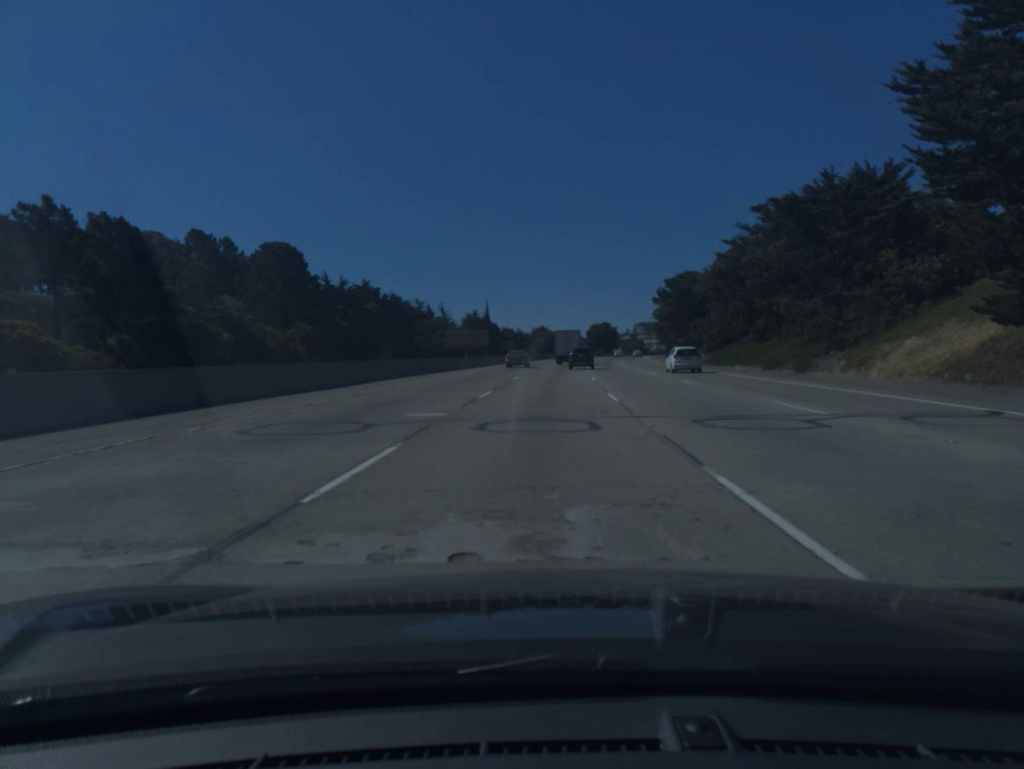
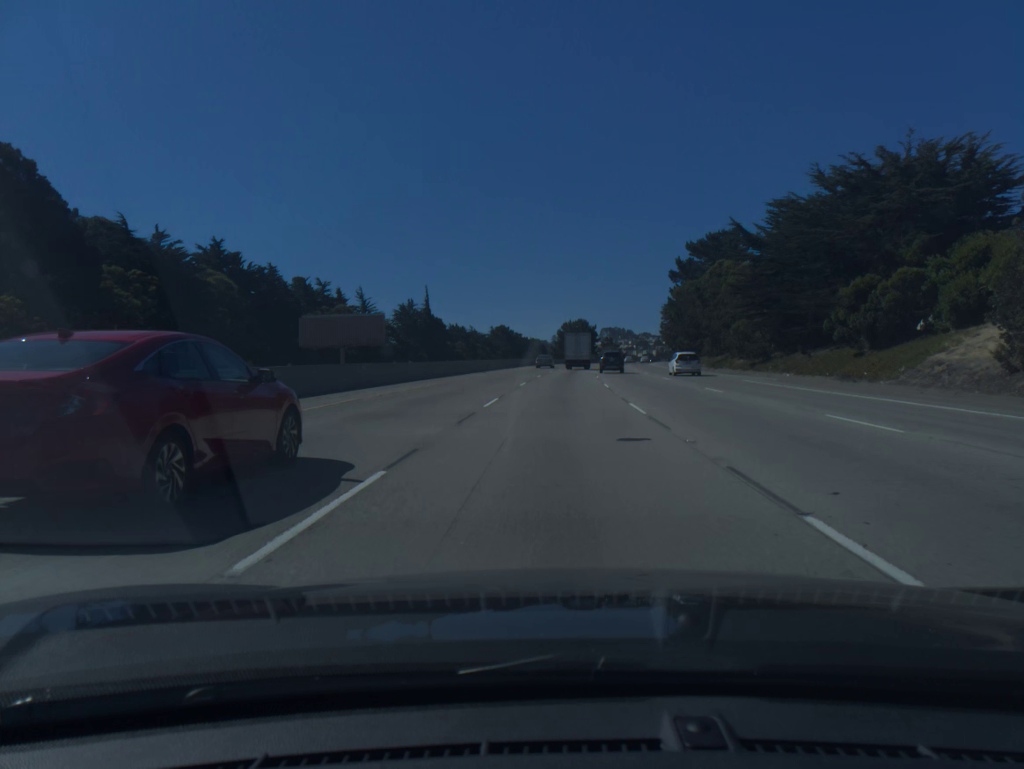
(+1.2, +61.0) m; +3°
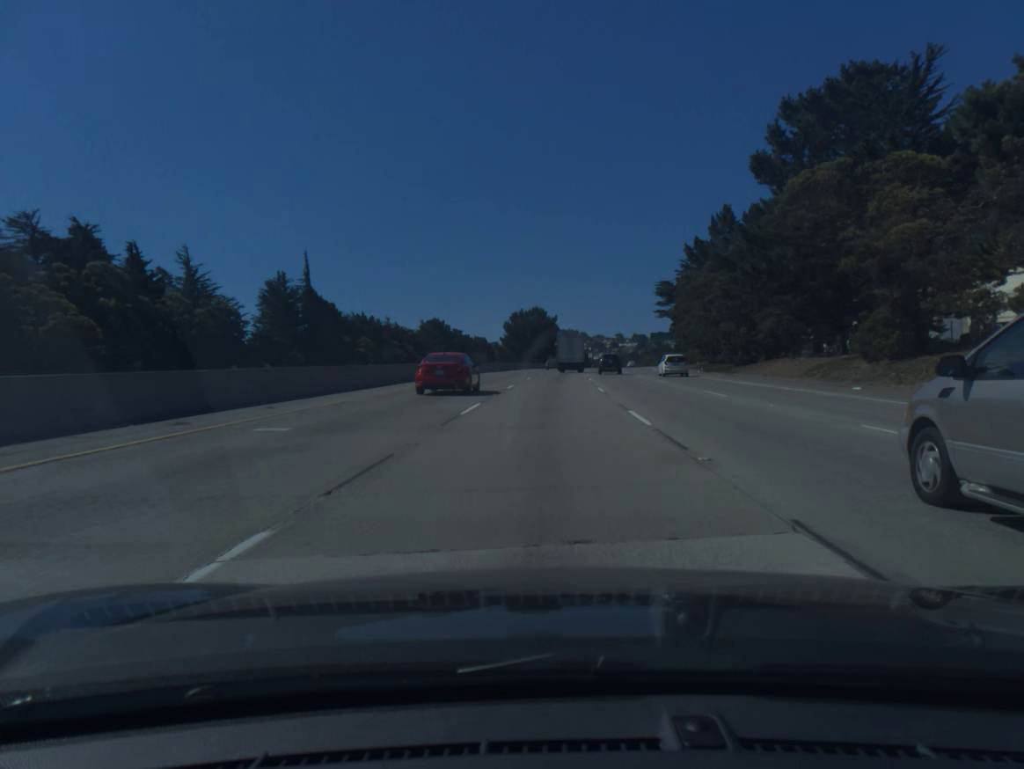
(+2.0, +61.1) m; +4°
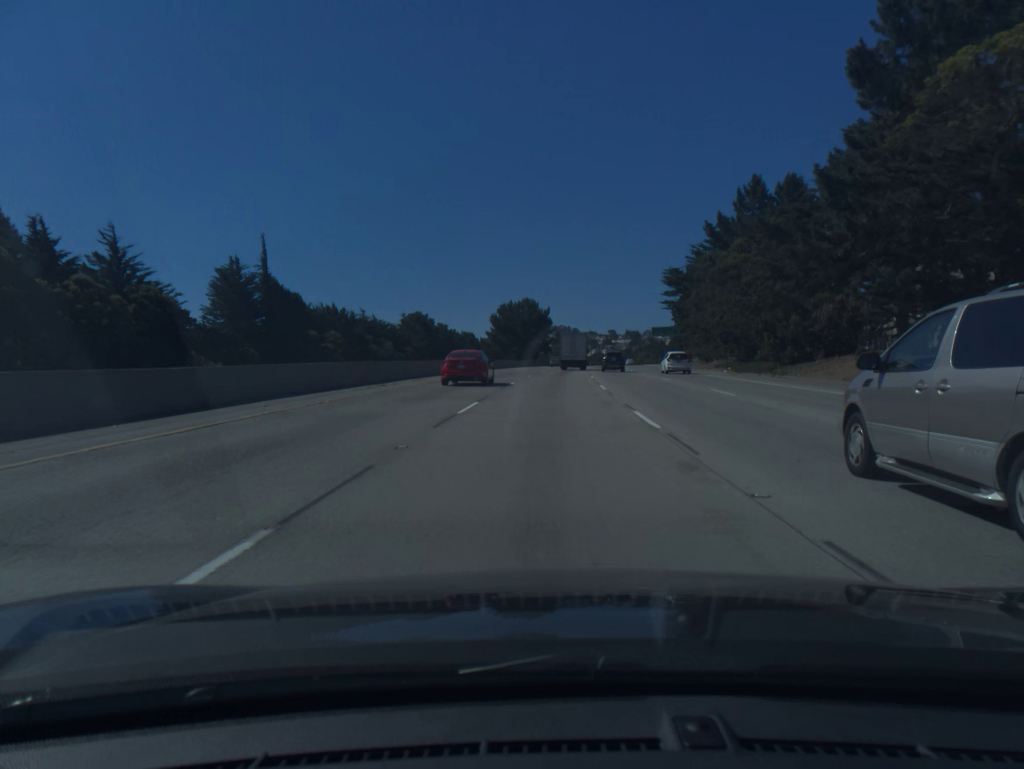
(+0.1, +15.4) m; +1°
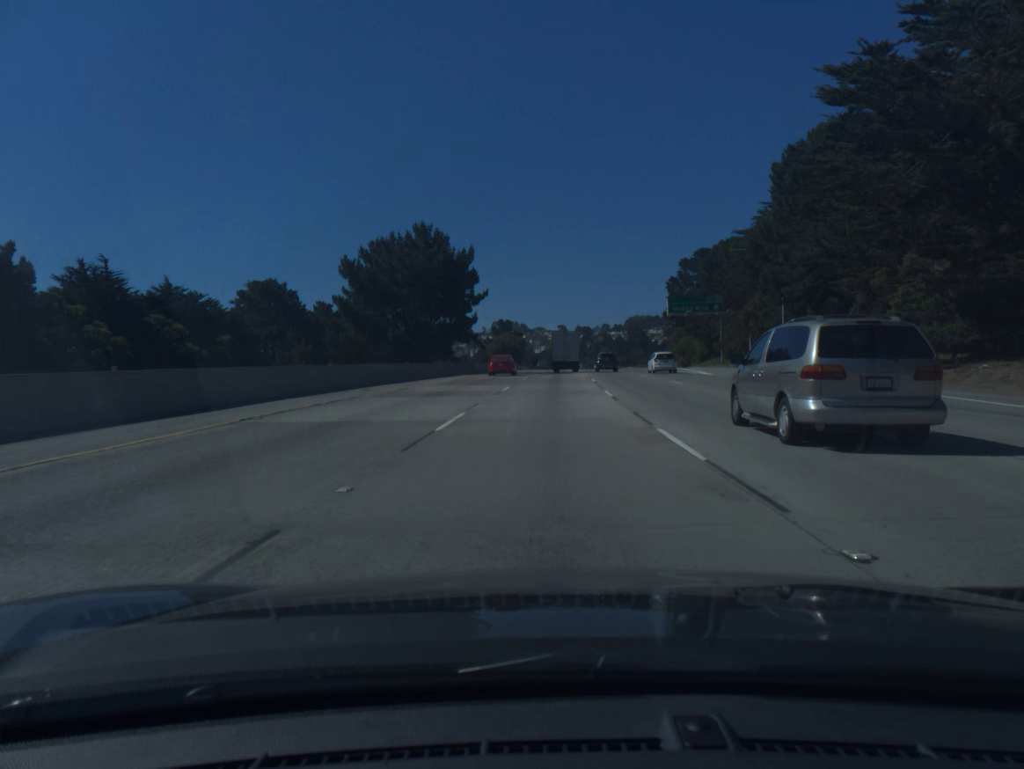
(+2.5, +77.4) m; +4°
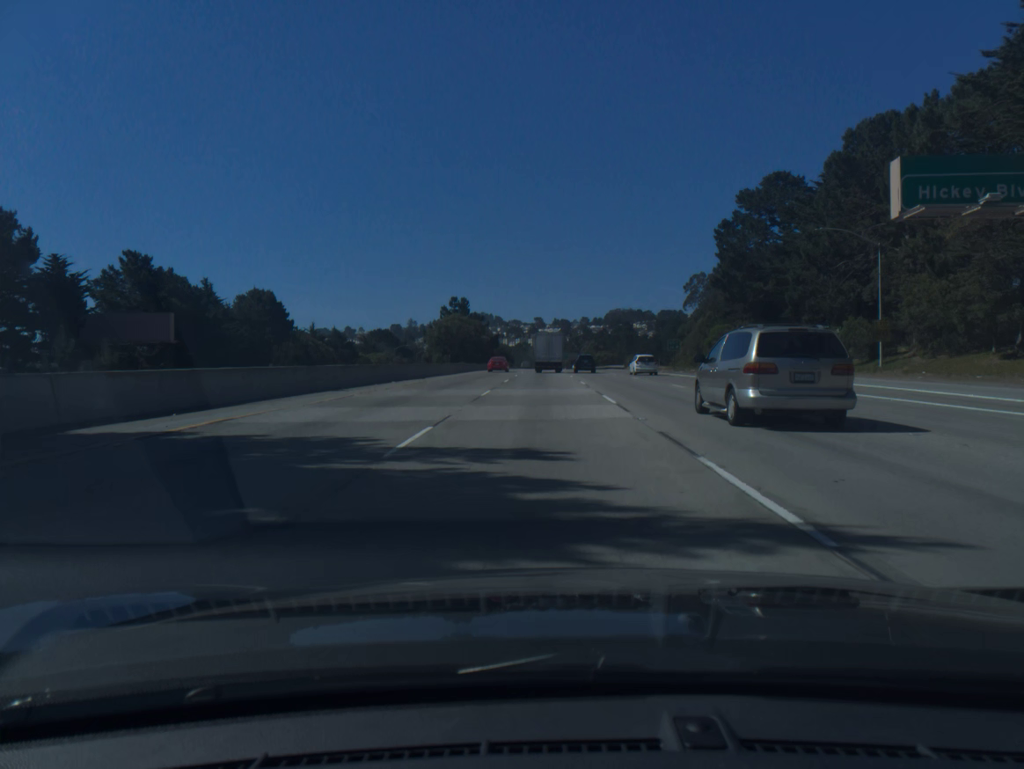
(+1.2, +62.7) m; +2°
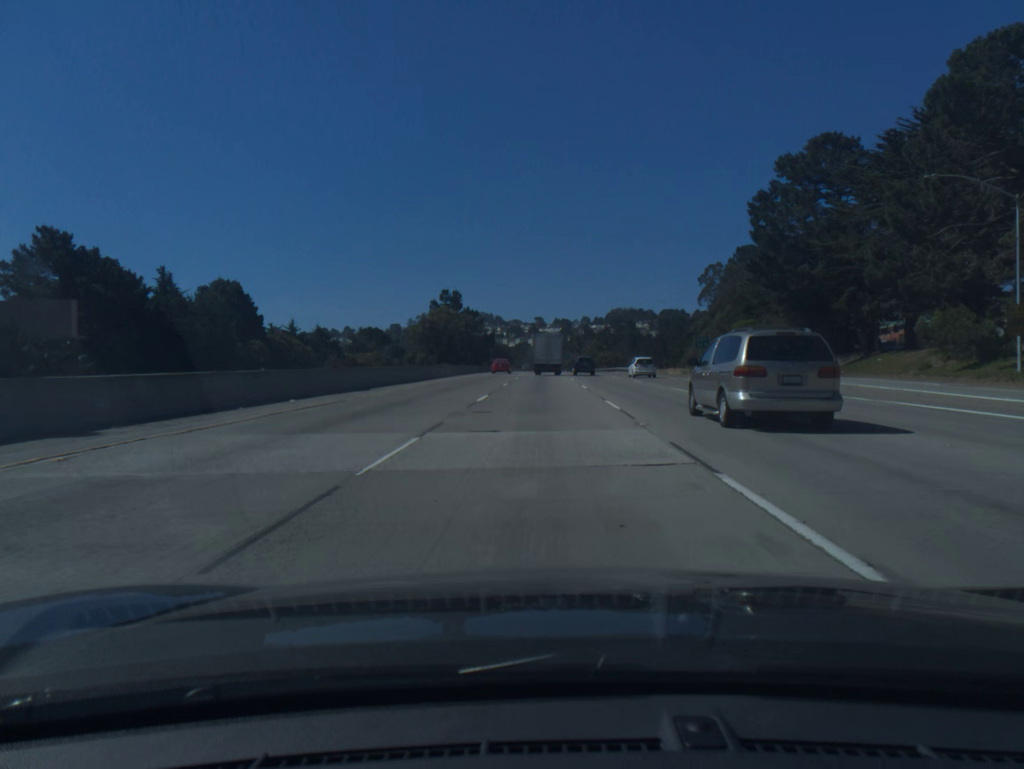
(0.0, +15.7) m; 0°
